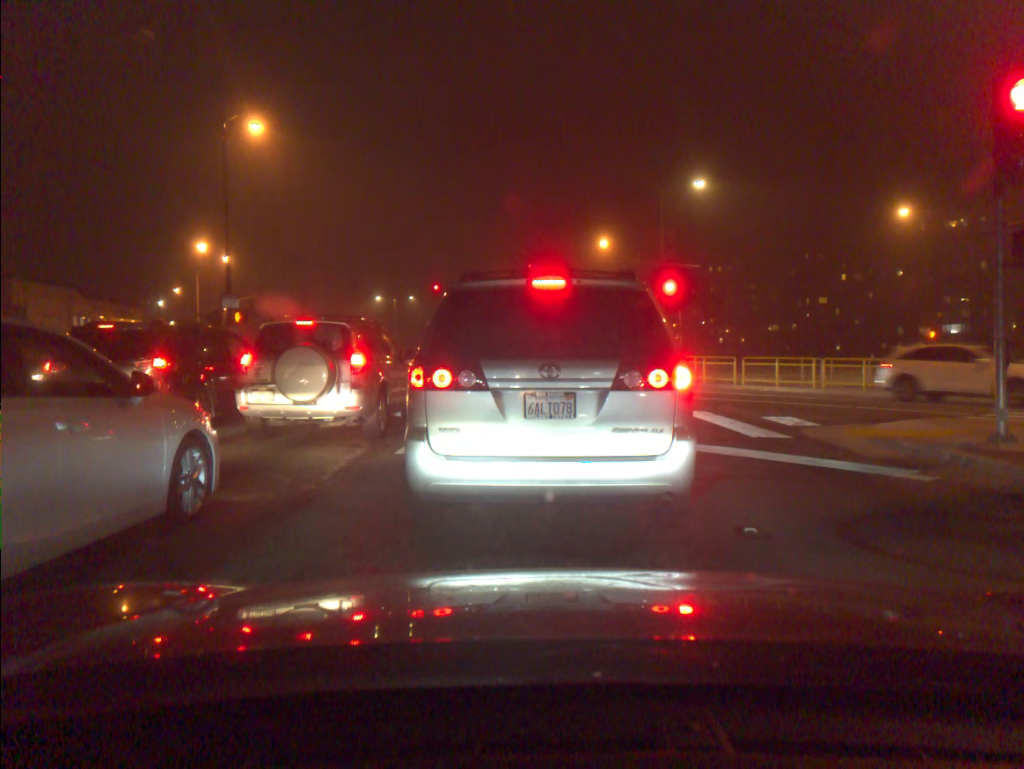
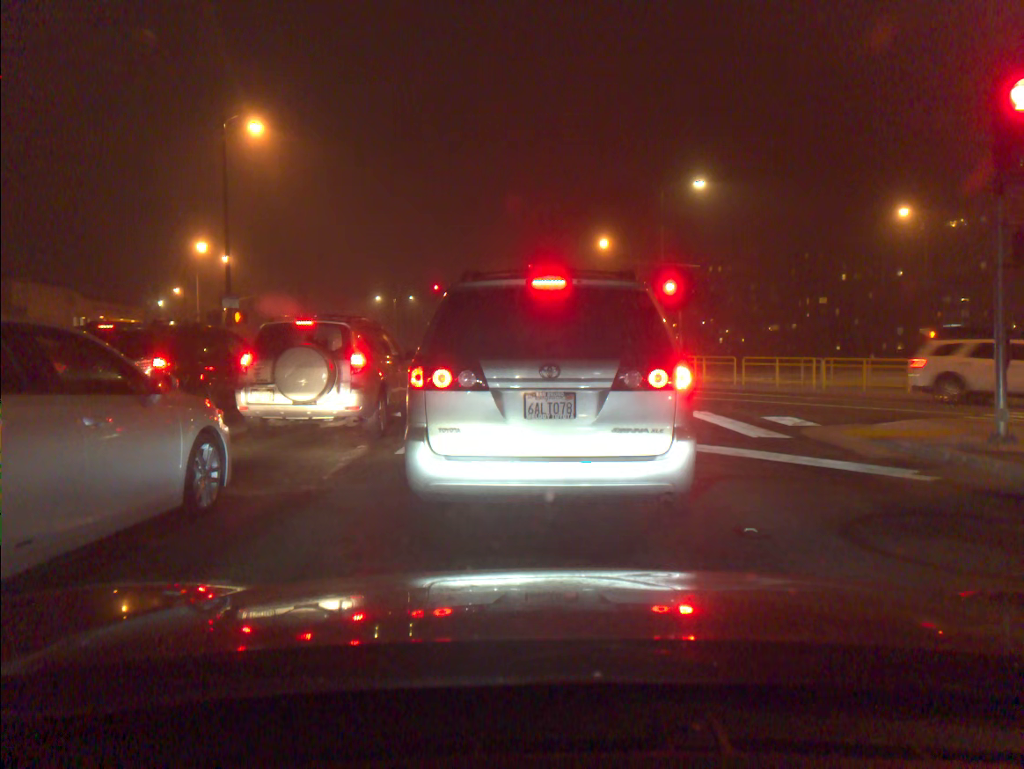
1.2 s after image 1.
(0.0, 0.0) m; 0°
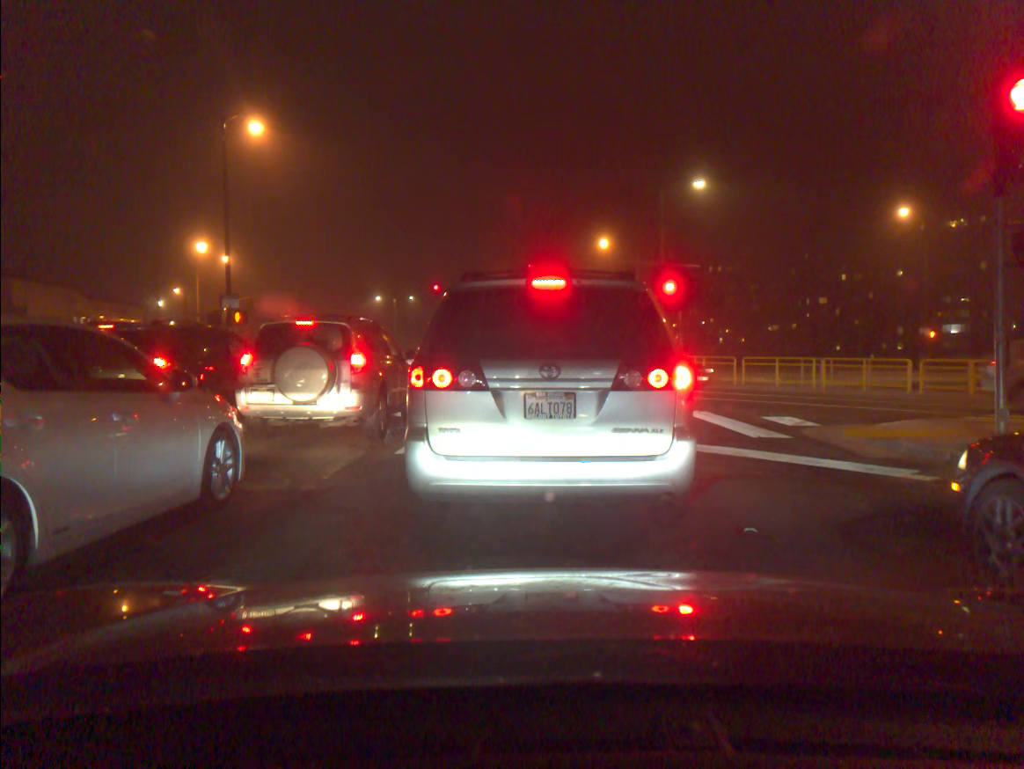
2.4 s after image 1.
(0.0, 0.0) m; 0°
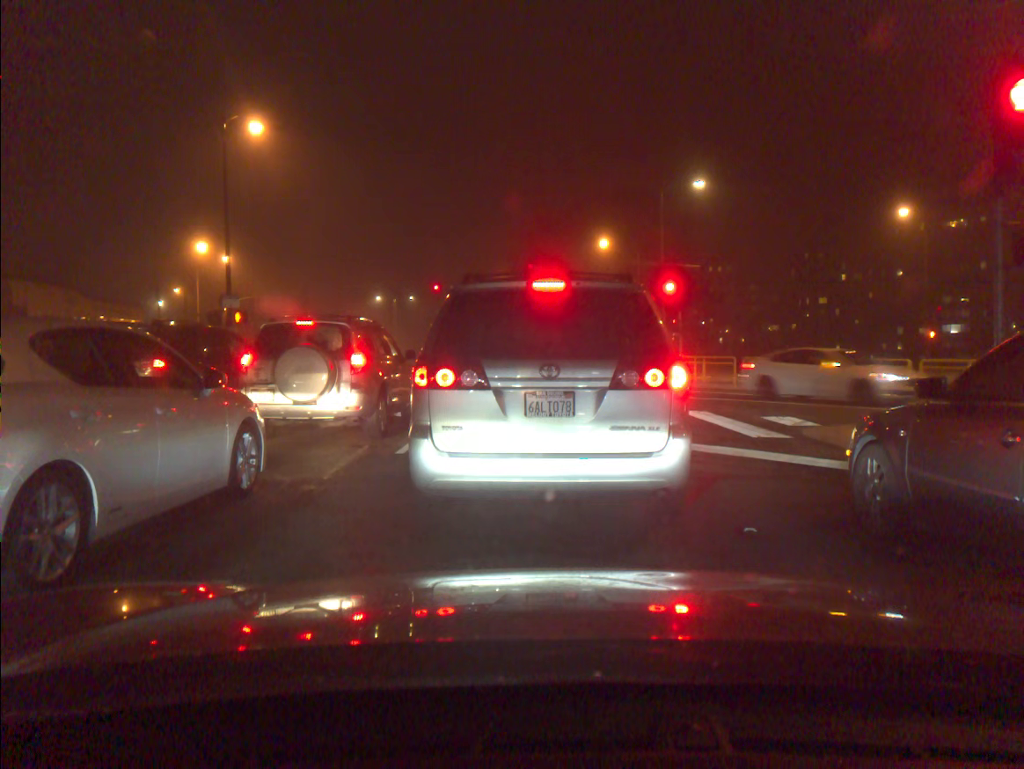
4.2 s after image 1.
(0.0, 0.0) m; 0°
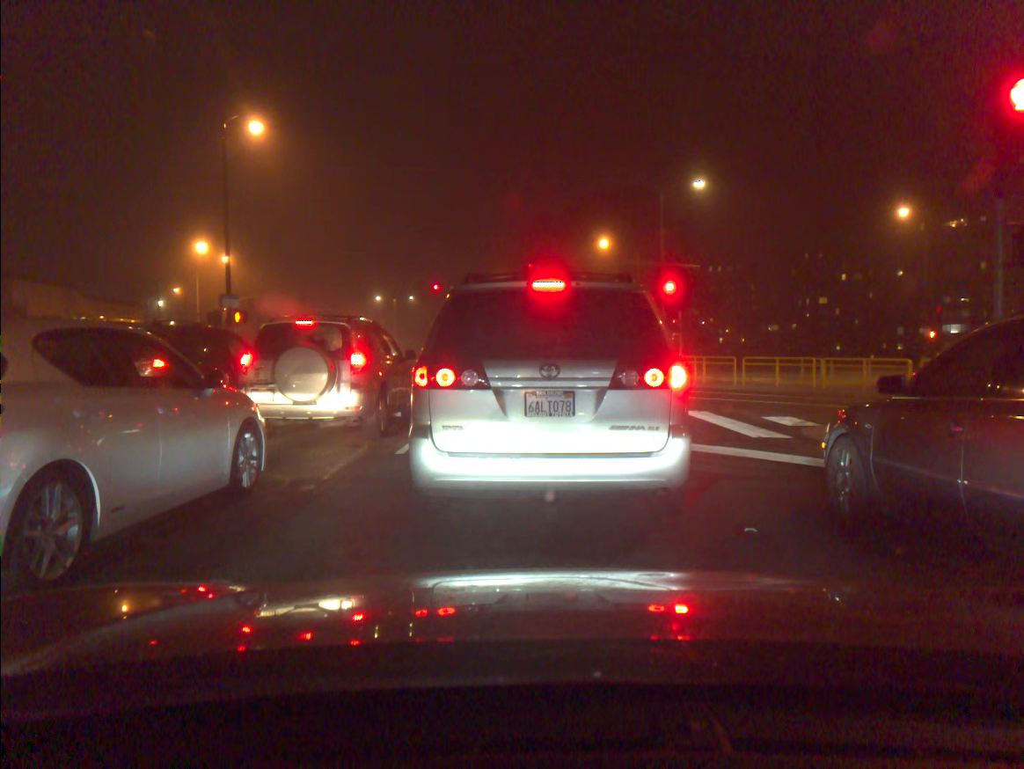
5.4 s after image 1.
(0.0, 0.0) m; 0°
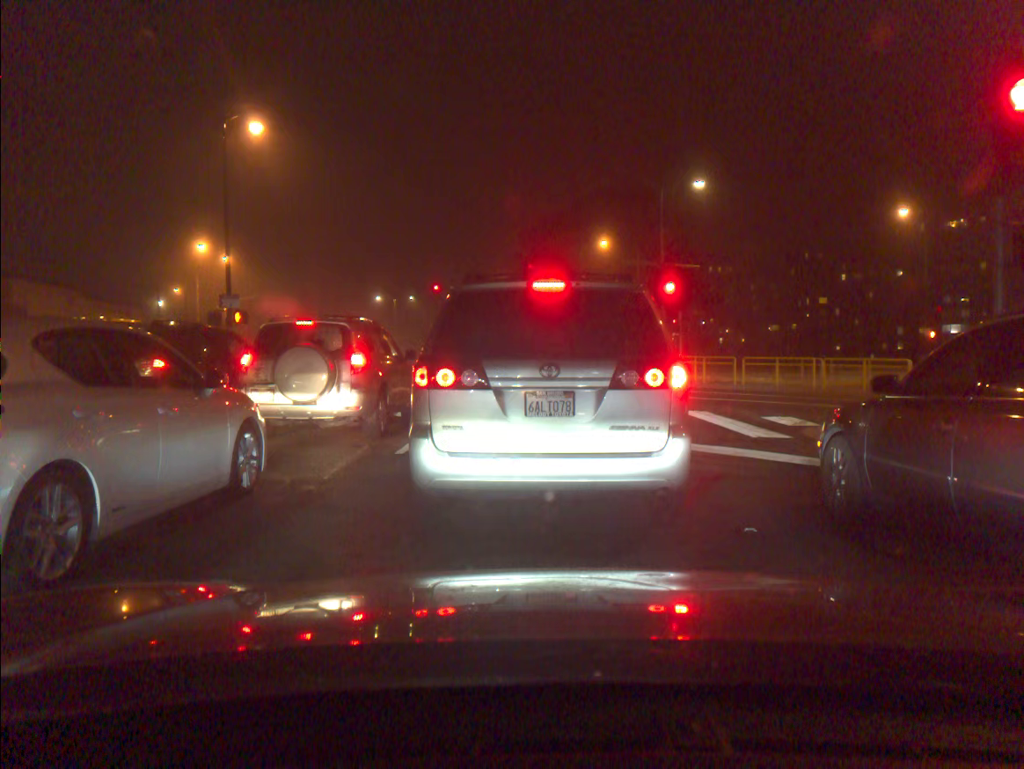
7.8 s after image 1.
(0.0, 0.0) m; 0°
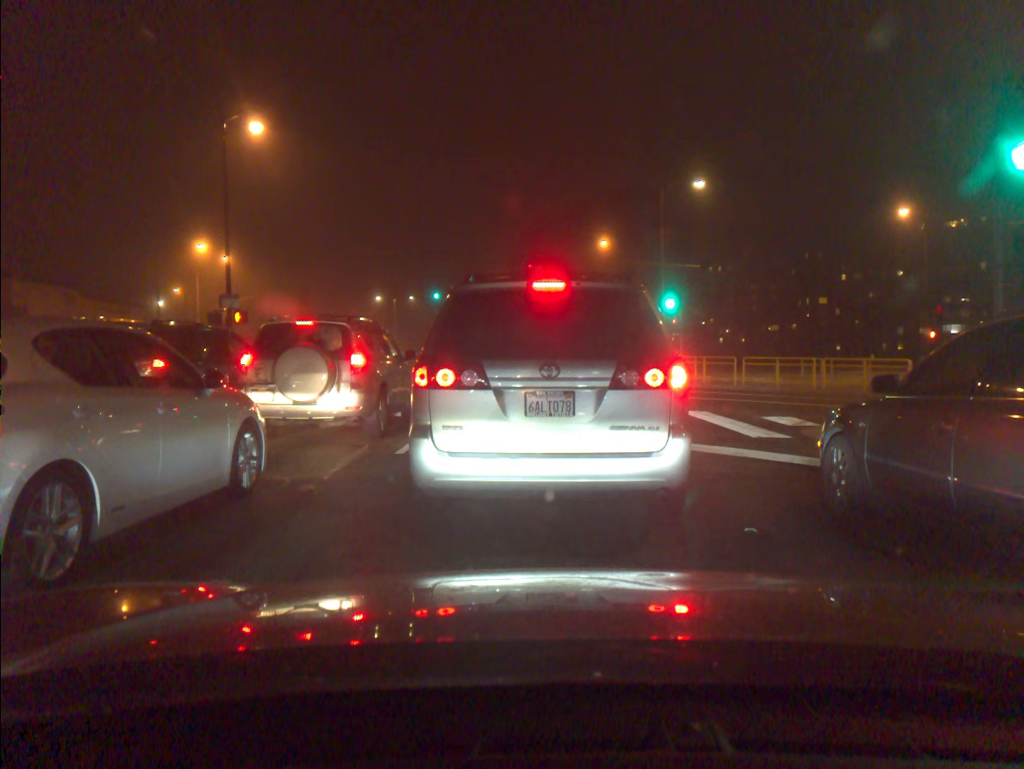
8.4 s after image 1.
(0.0, 0.0) m; 0°
